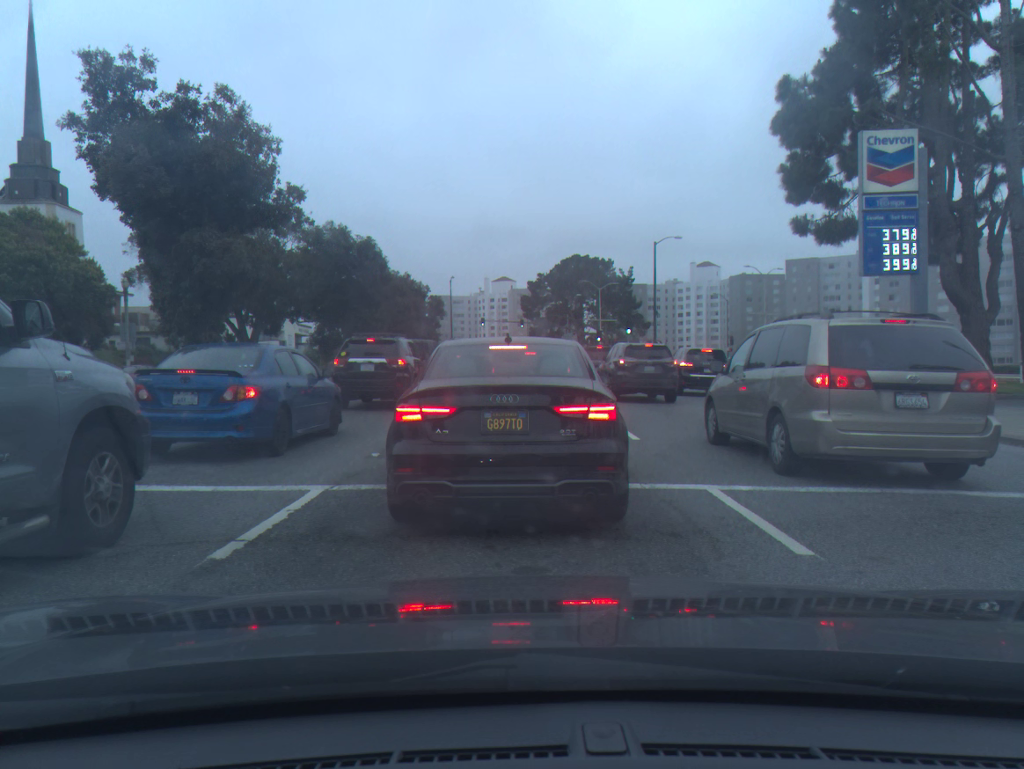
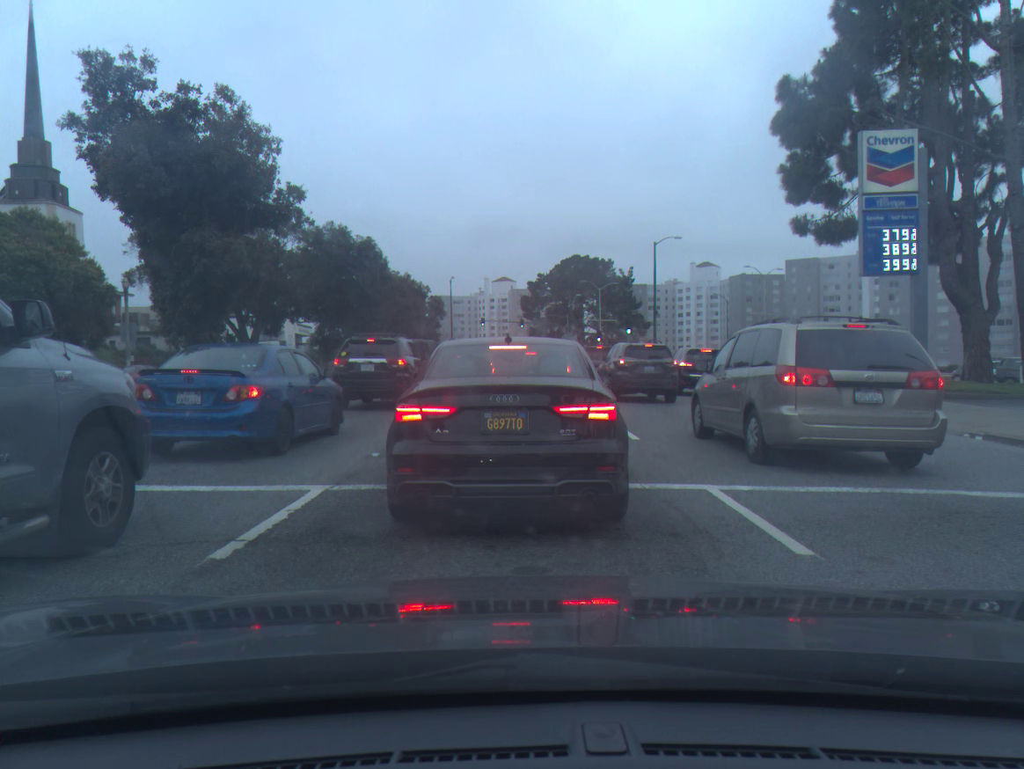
(0.0, 0.0) m; 0°
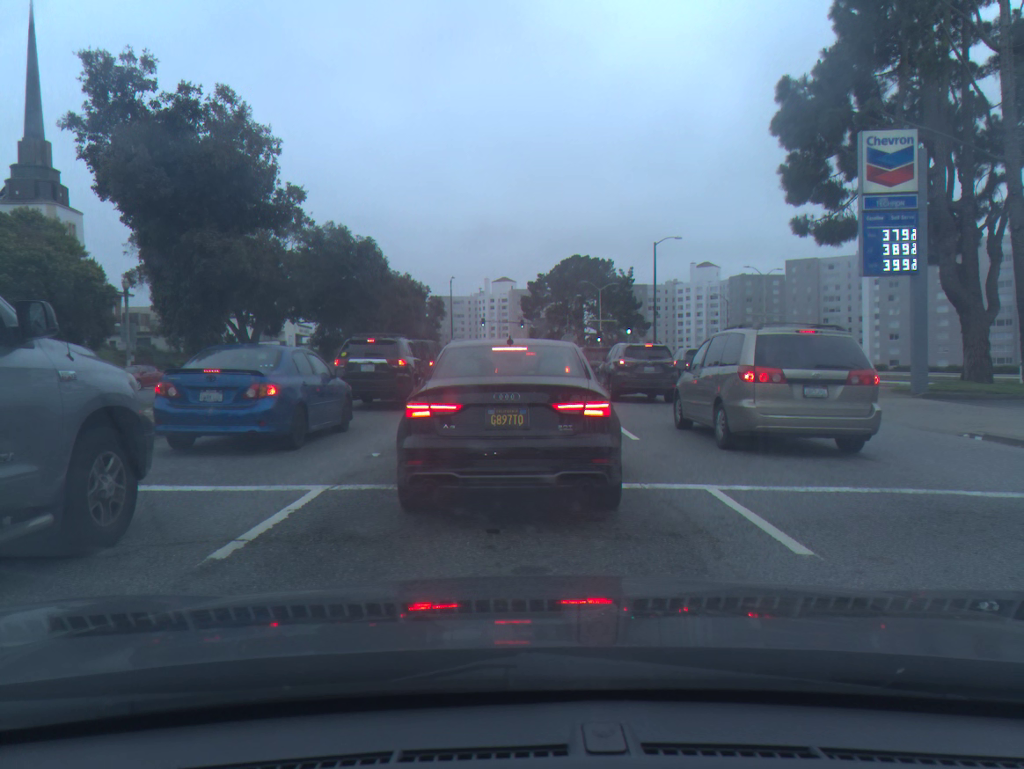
(0.0, 0.0) m; 0°
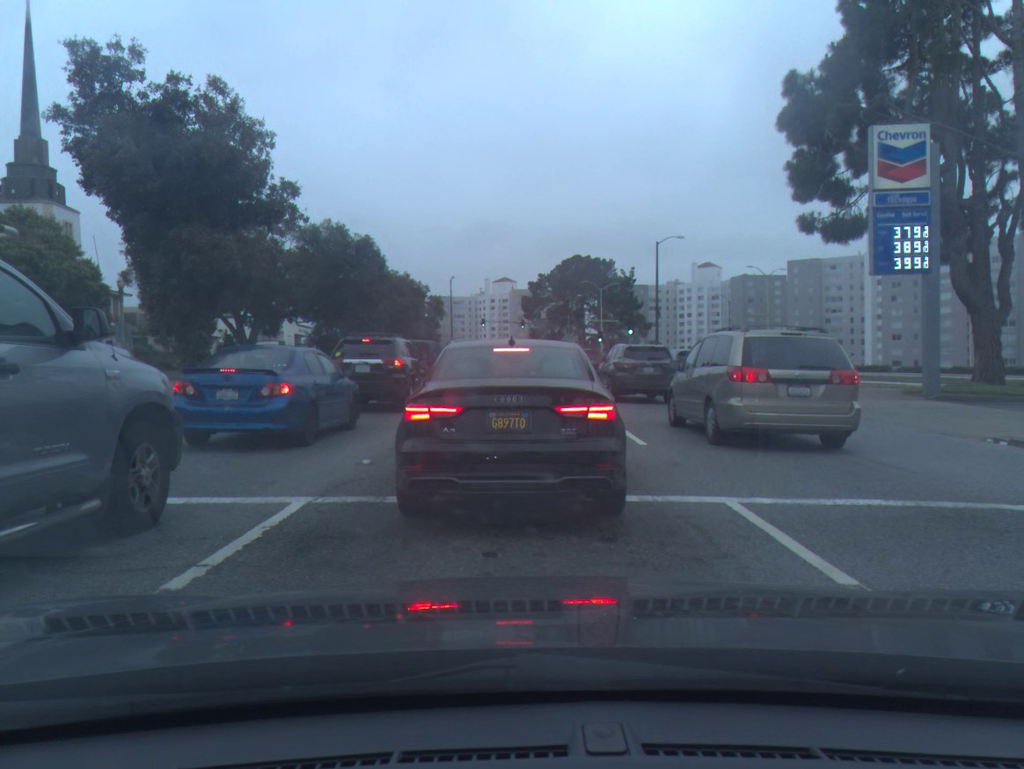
(0.0, +0.6) m; 0°
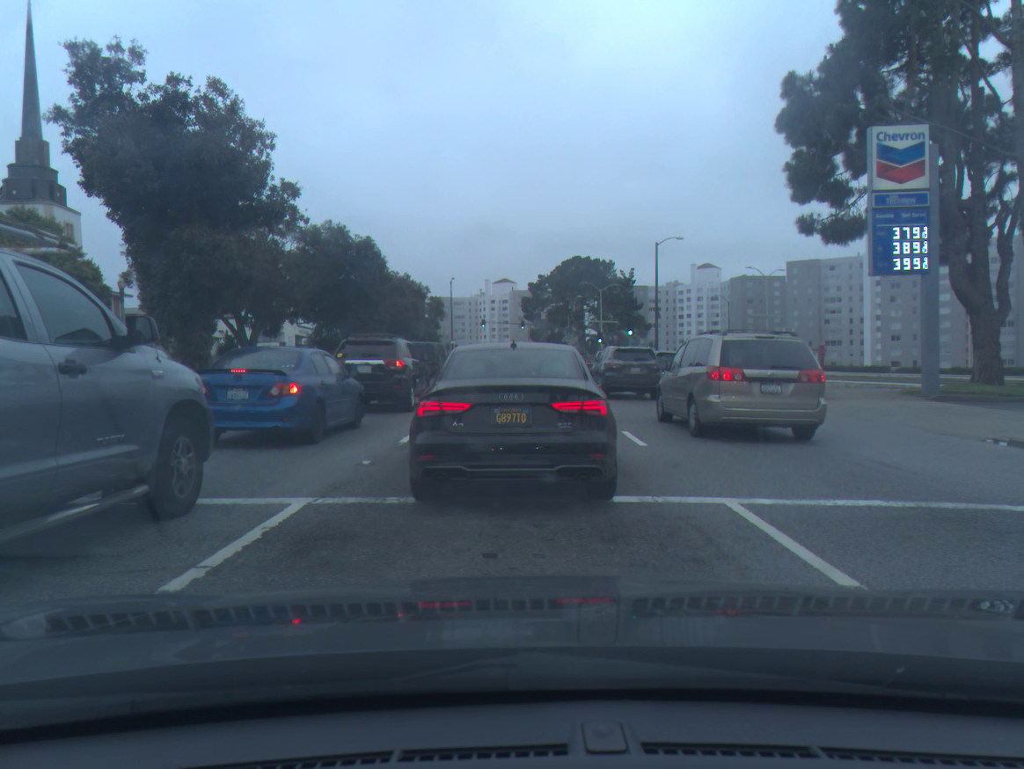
(0.0, 0.0) m; 0°
